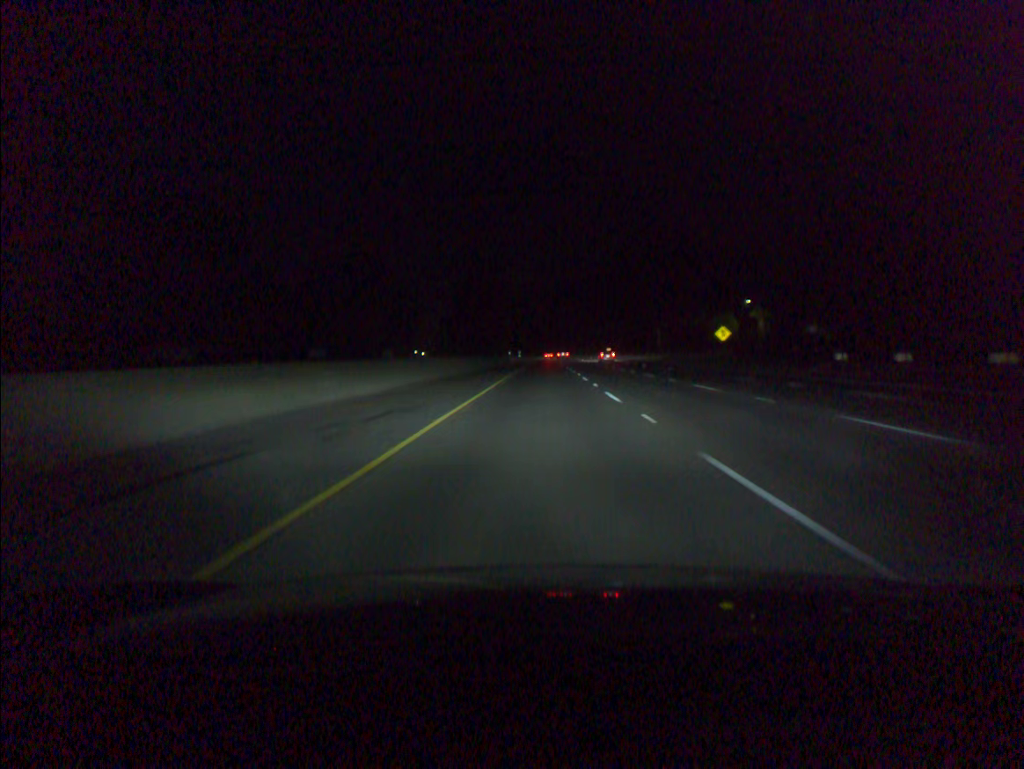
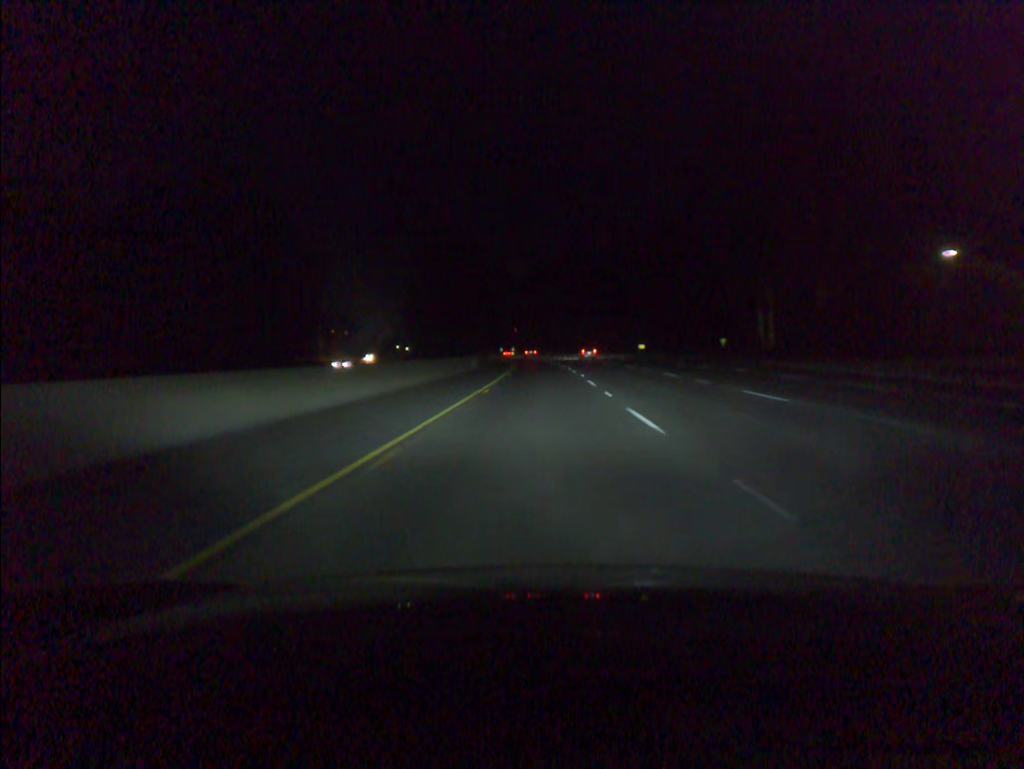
(+0.2, +80.7) m; 0°
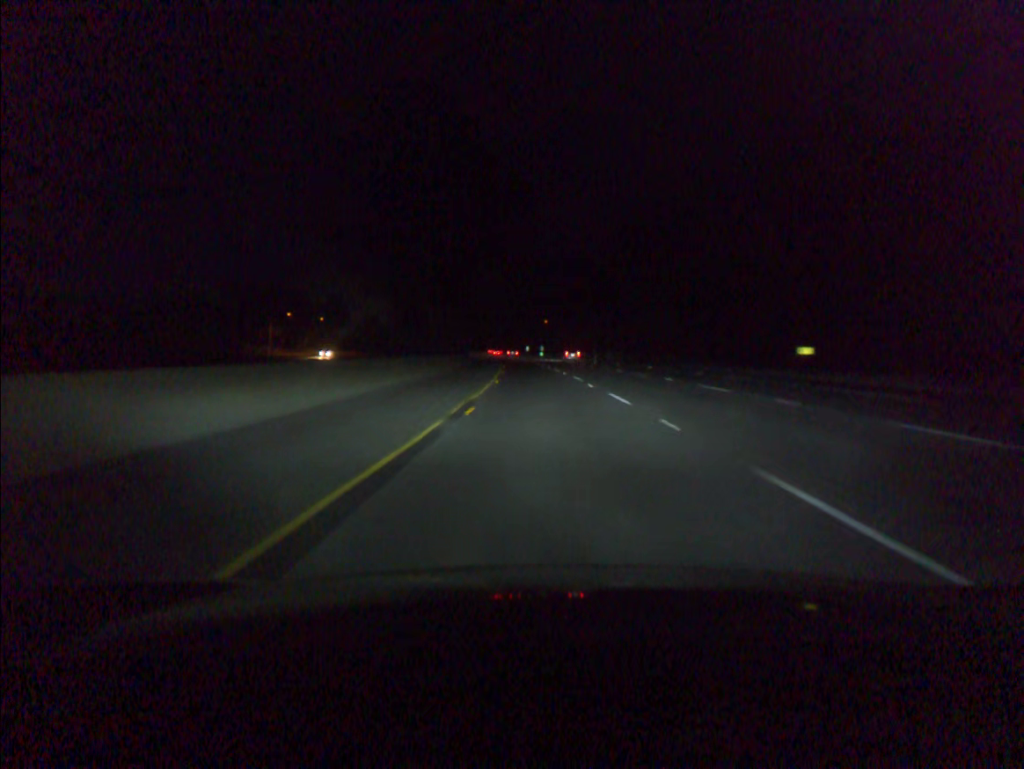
(-1.4, +80.8) m; -2°
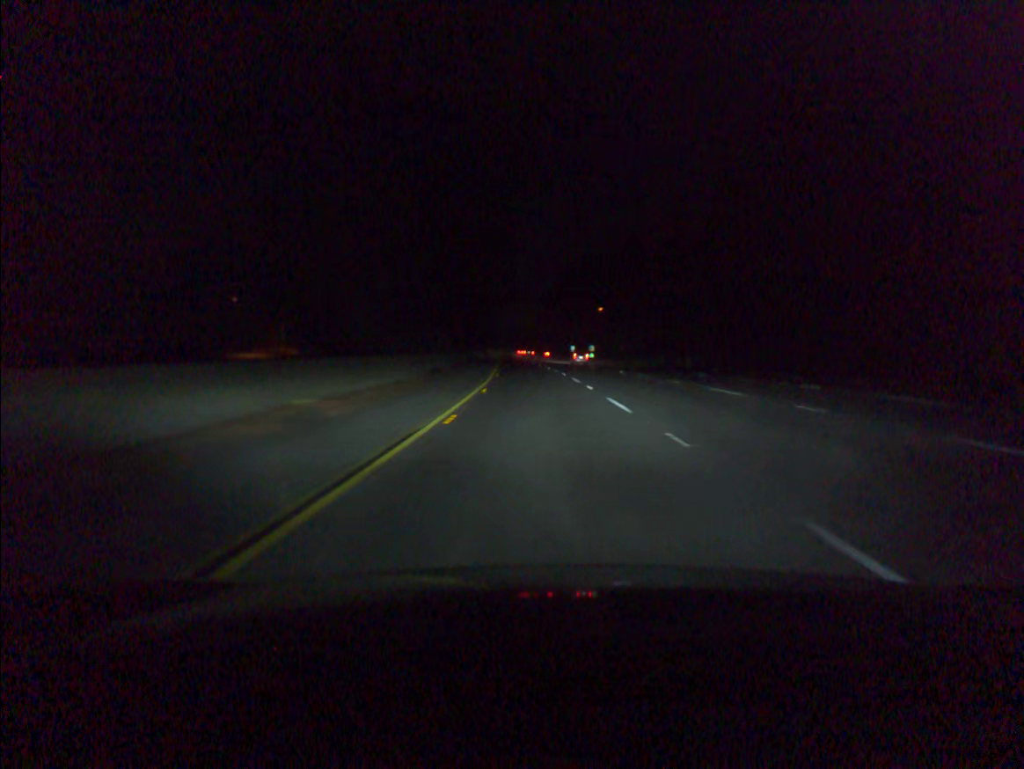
(-1.5, +60.6) m; -3°
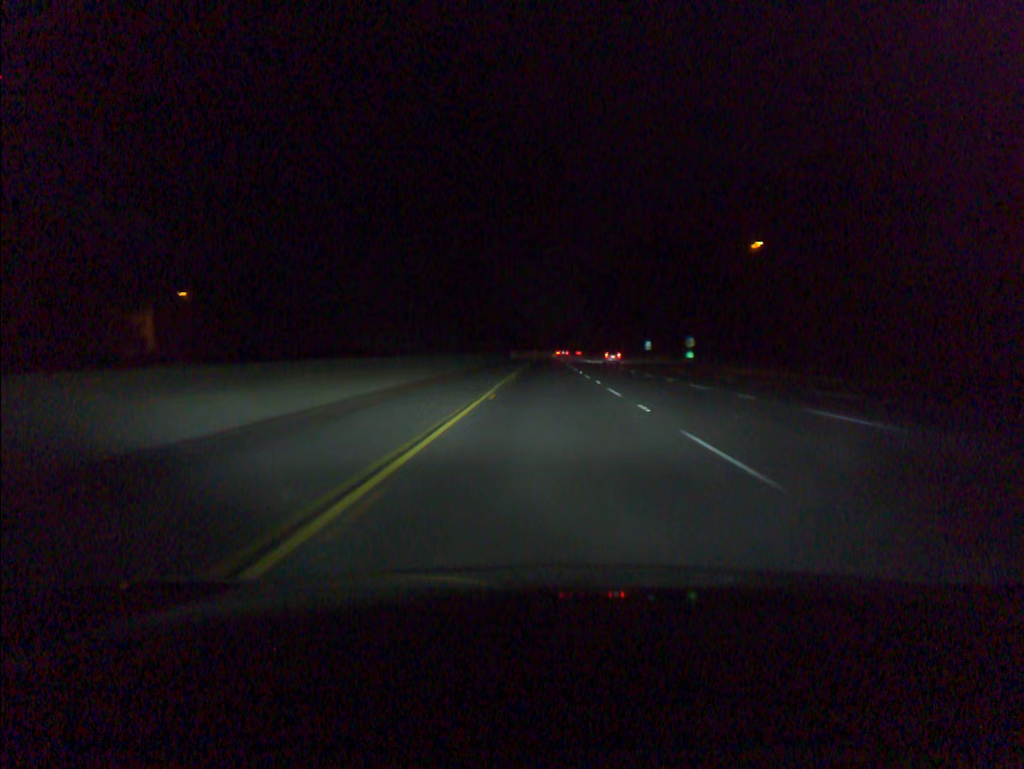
(-2.9, +80.7) m; -3°
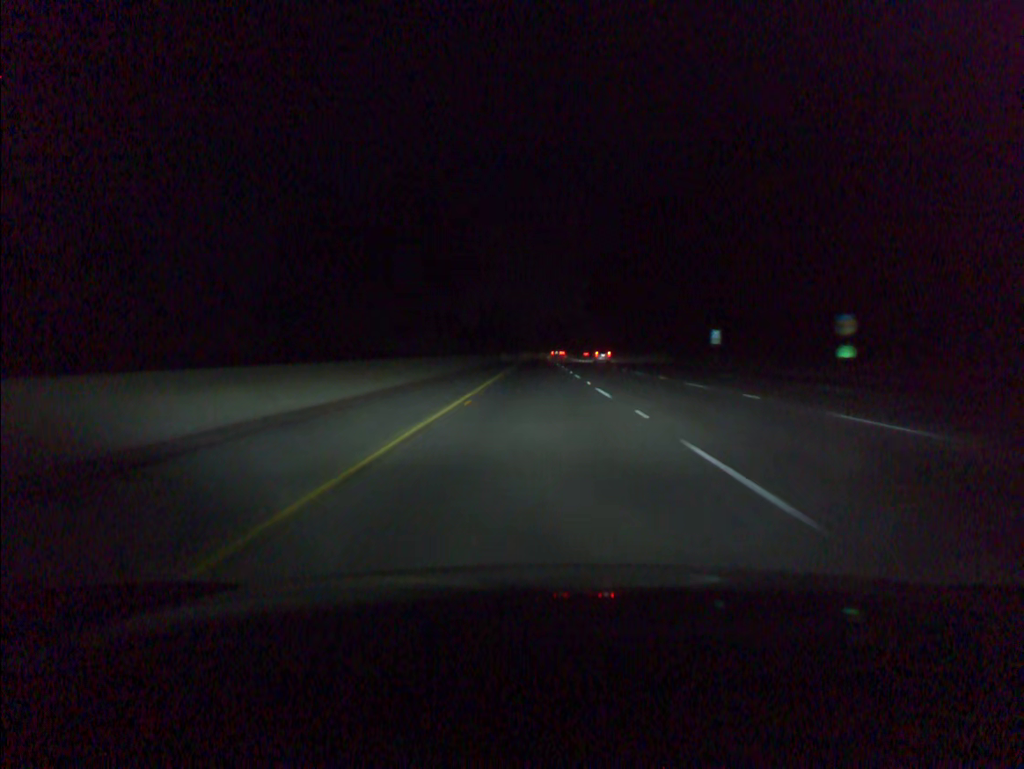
(+0.3, +60.6) m; 0°
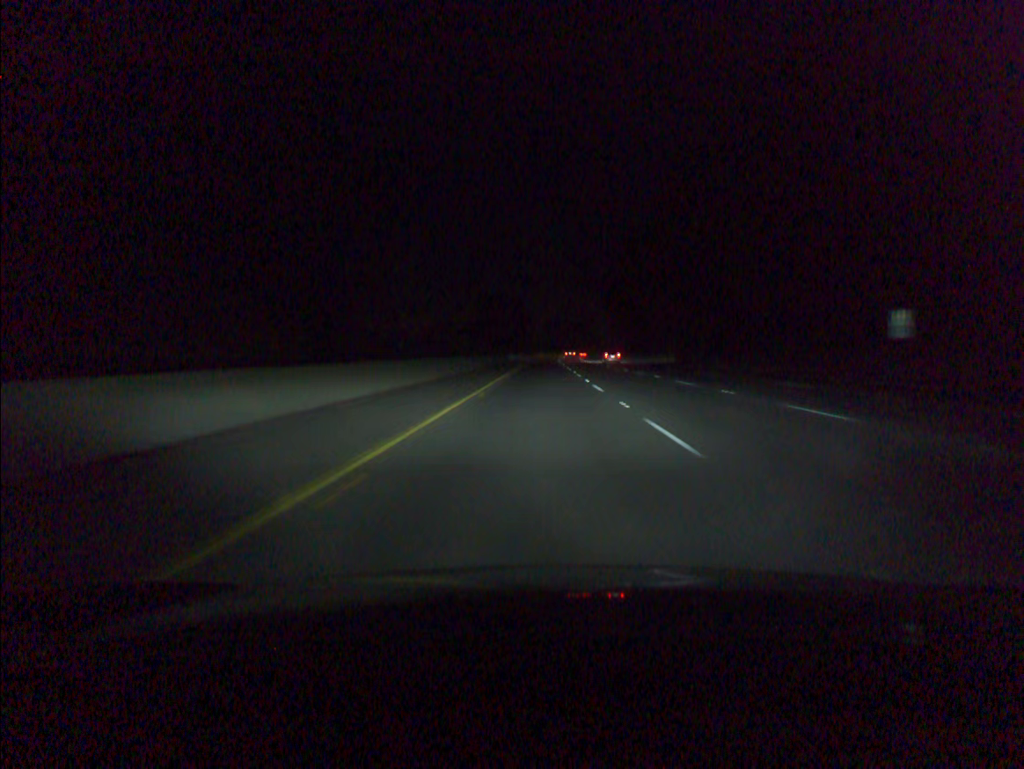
(-0.2, +40.3) m; -1°
